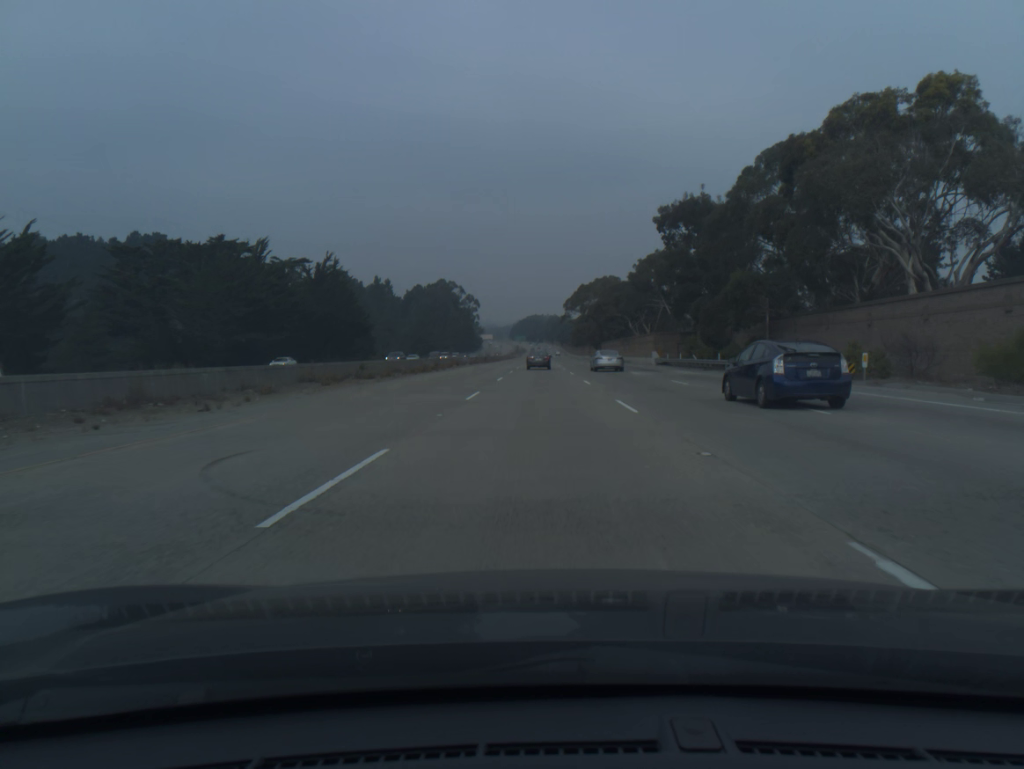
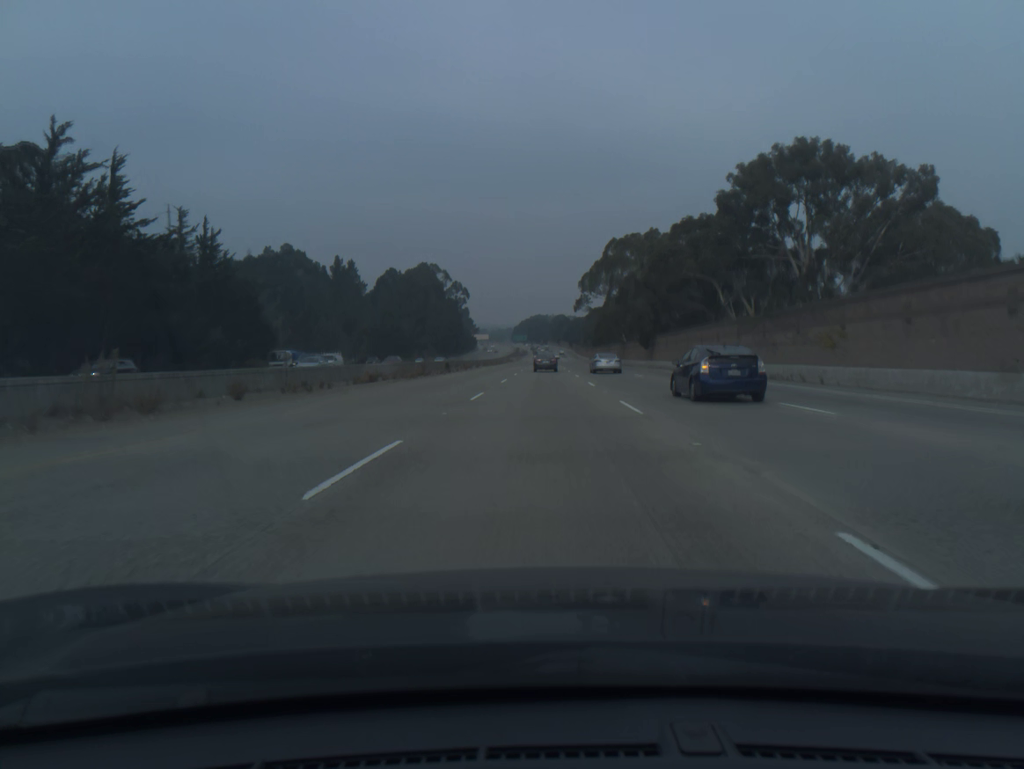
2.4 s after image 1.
(-0.1, +72.7) m; 0°
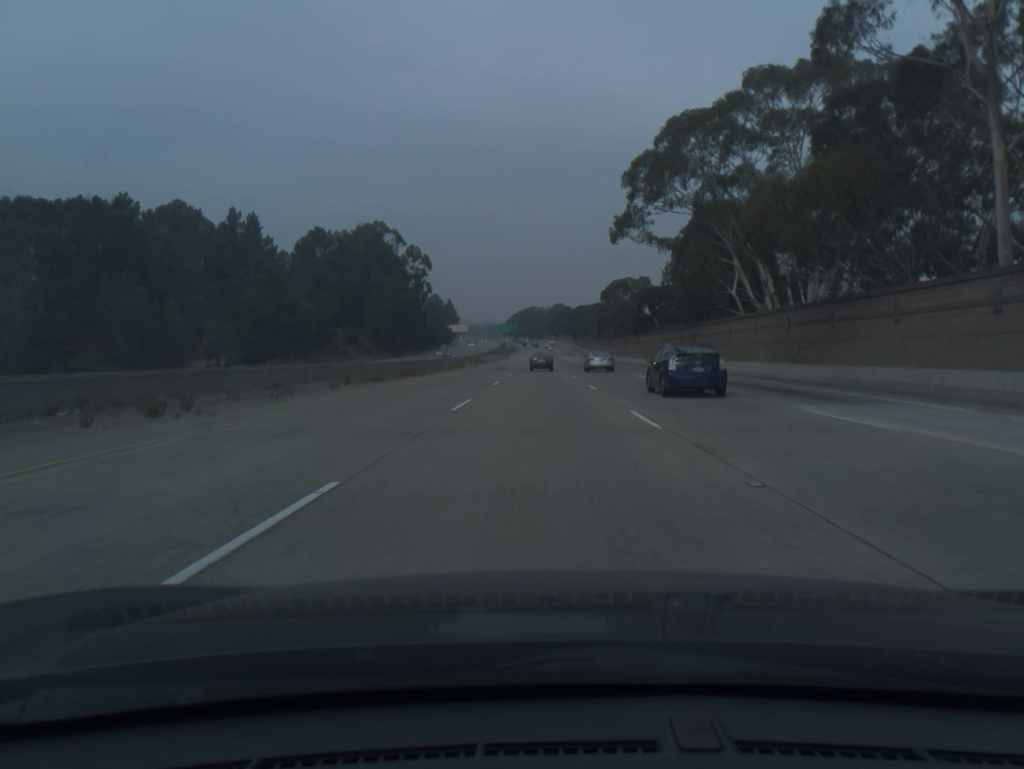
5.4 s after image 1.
(+0.2, +90.9) m; 0°
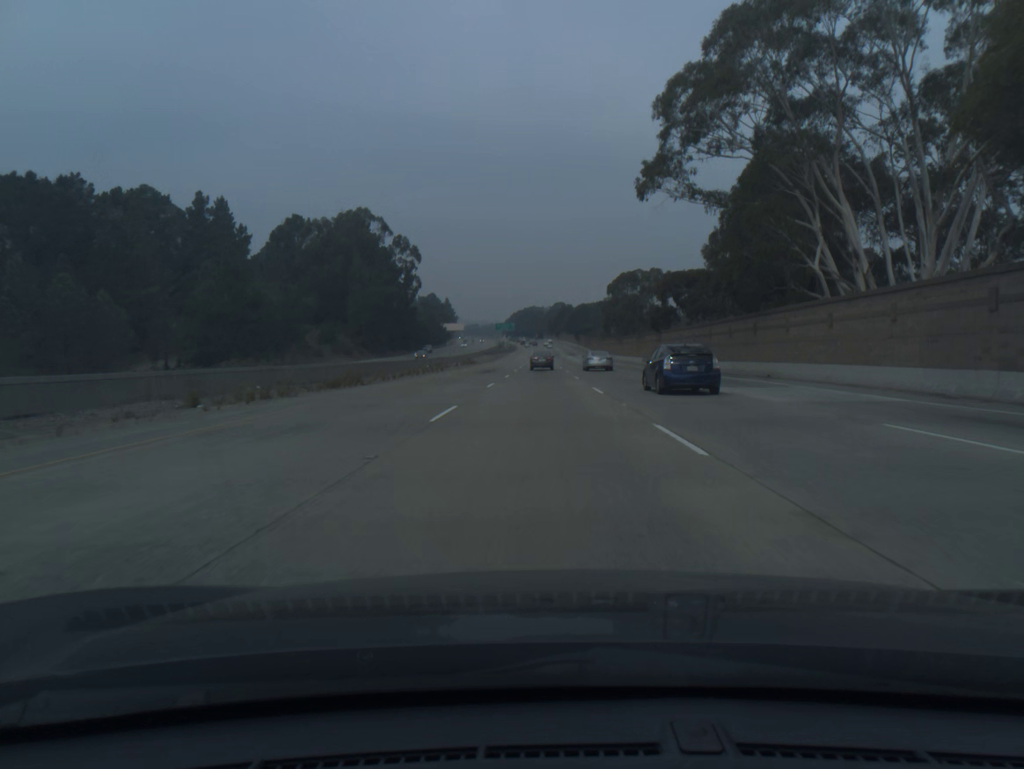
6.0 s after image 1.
(0.0, +18.2) m; 0°
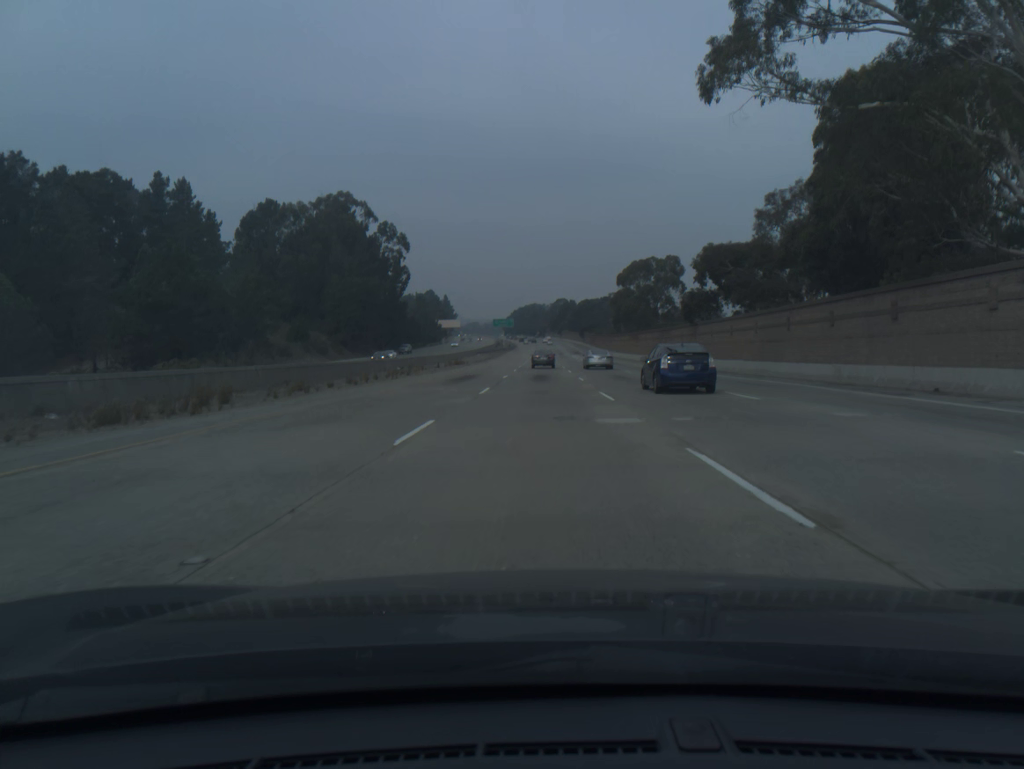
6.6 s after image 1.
(0.0, +18.2) m; 0°
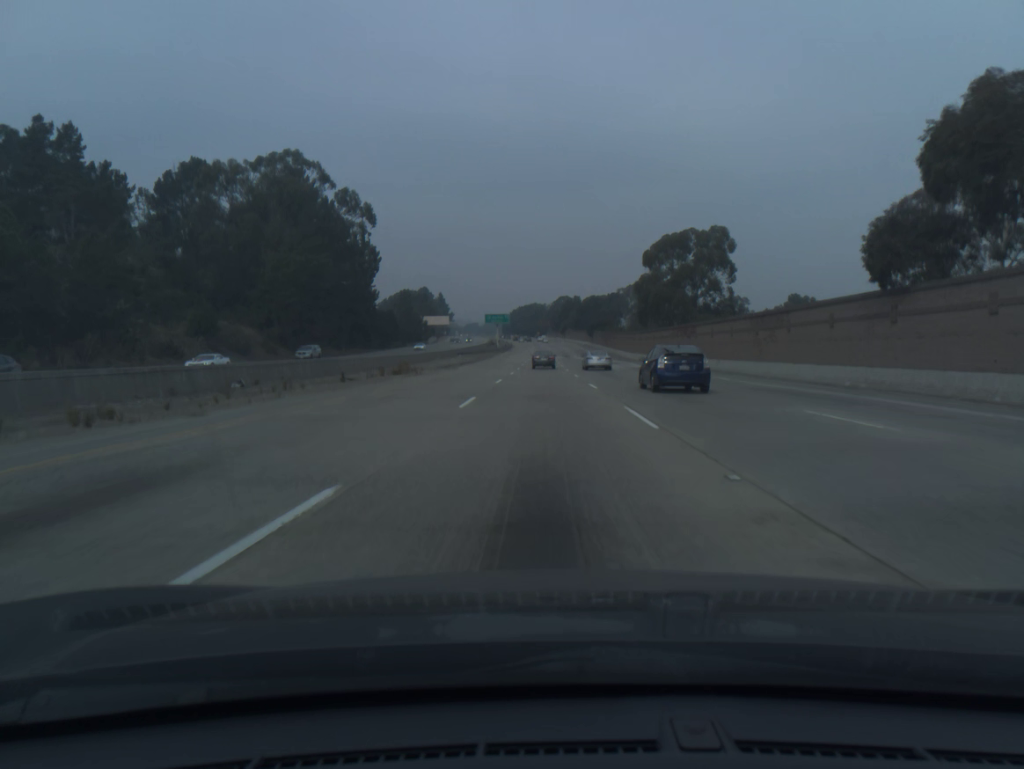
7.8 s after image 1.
(0.0, +36.4) m; 0°
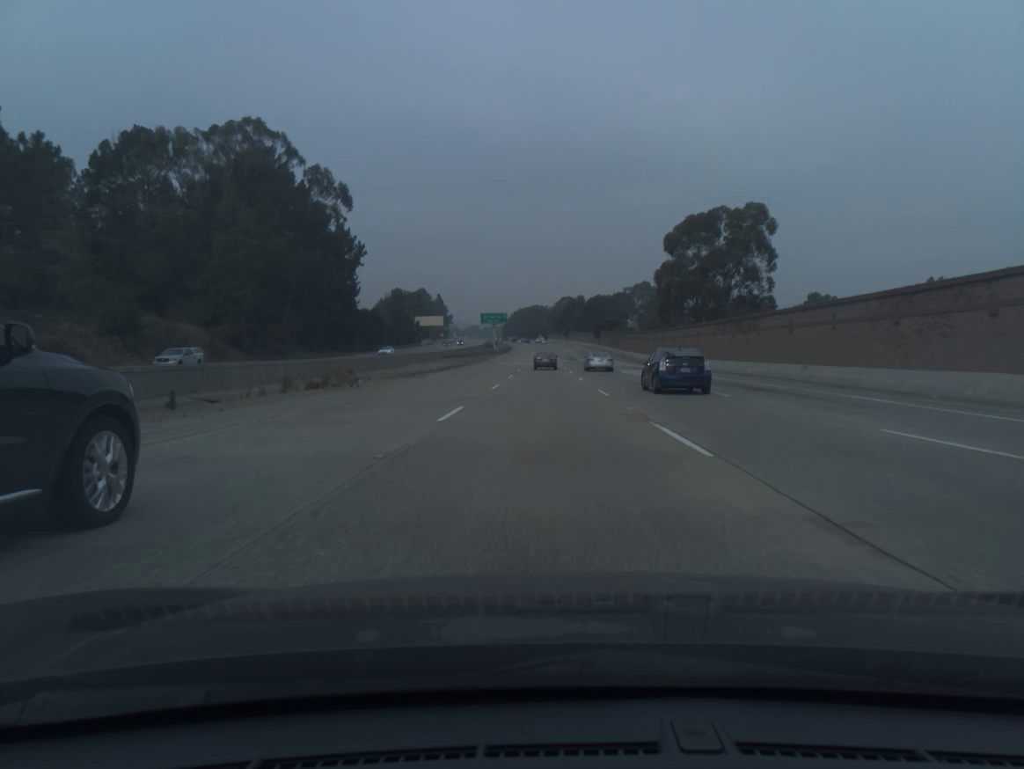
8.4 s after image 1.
(0.0, +18.2) m; 0°
